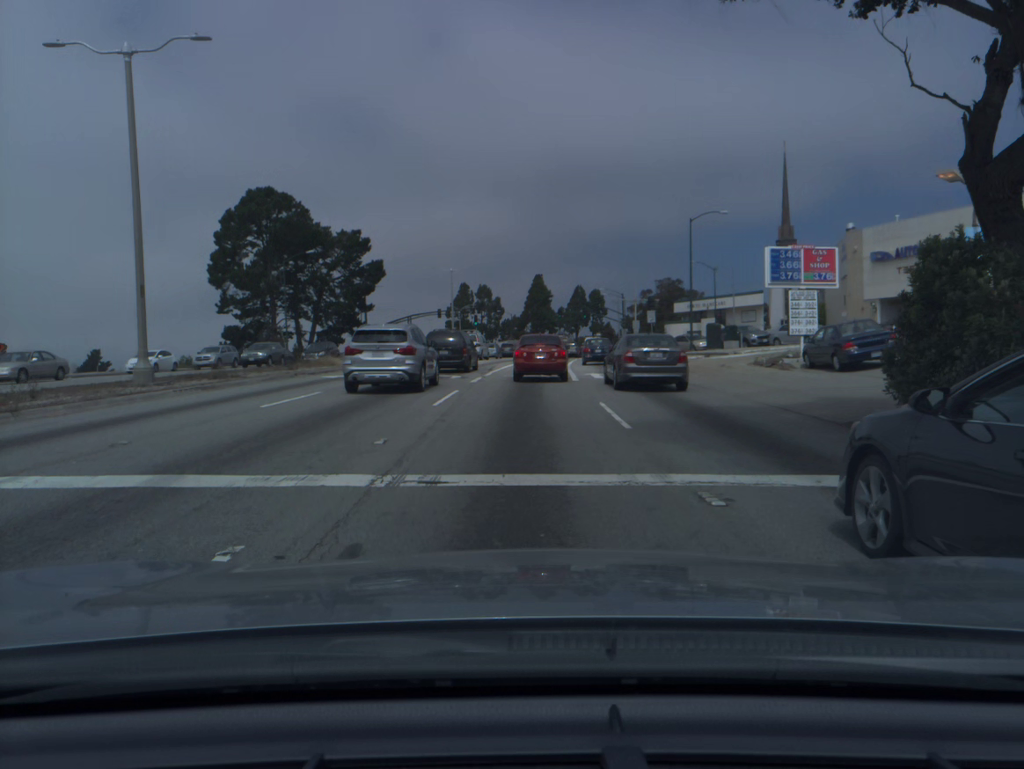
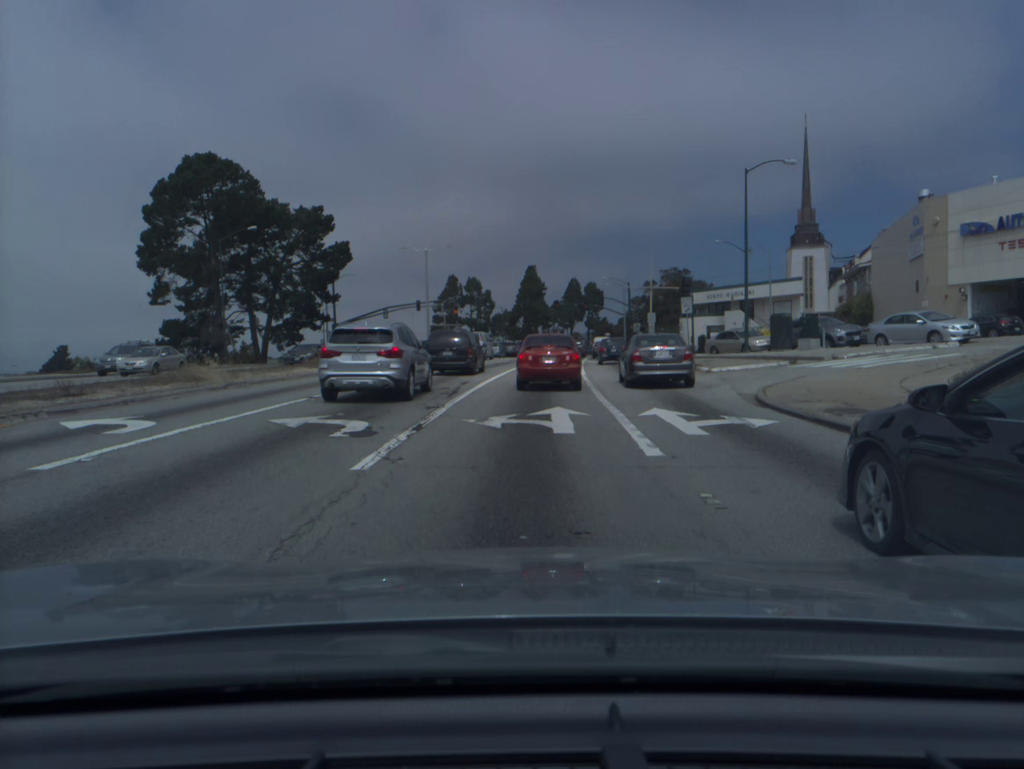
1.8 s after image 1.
(0.0, +16.0) m; +1°
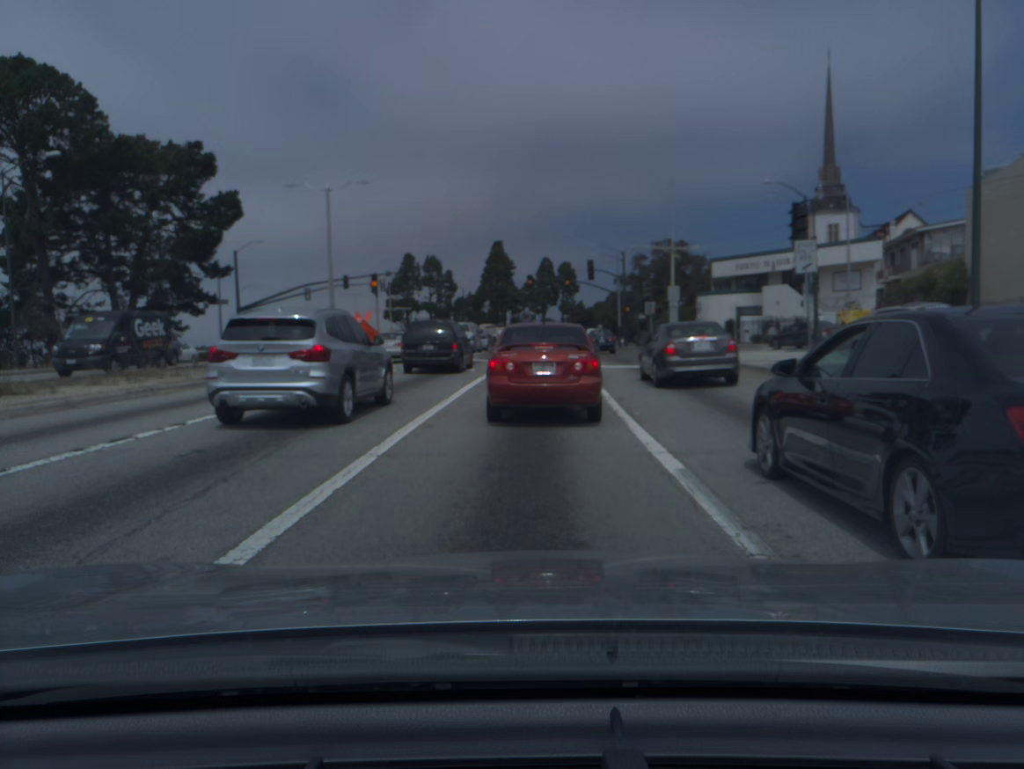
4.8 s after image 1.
(+0.5, +22.9) m; +2°
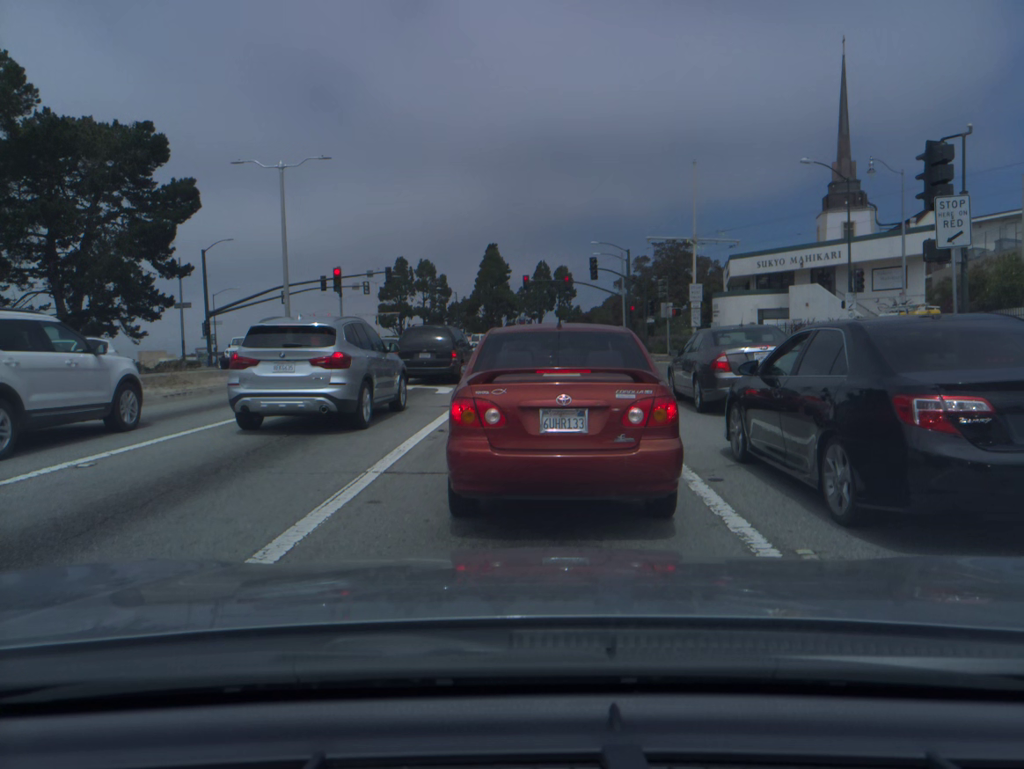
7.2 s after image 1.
(0.0, +8.1) m; +1°
